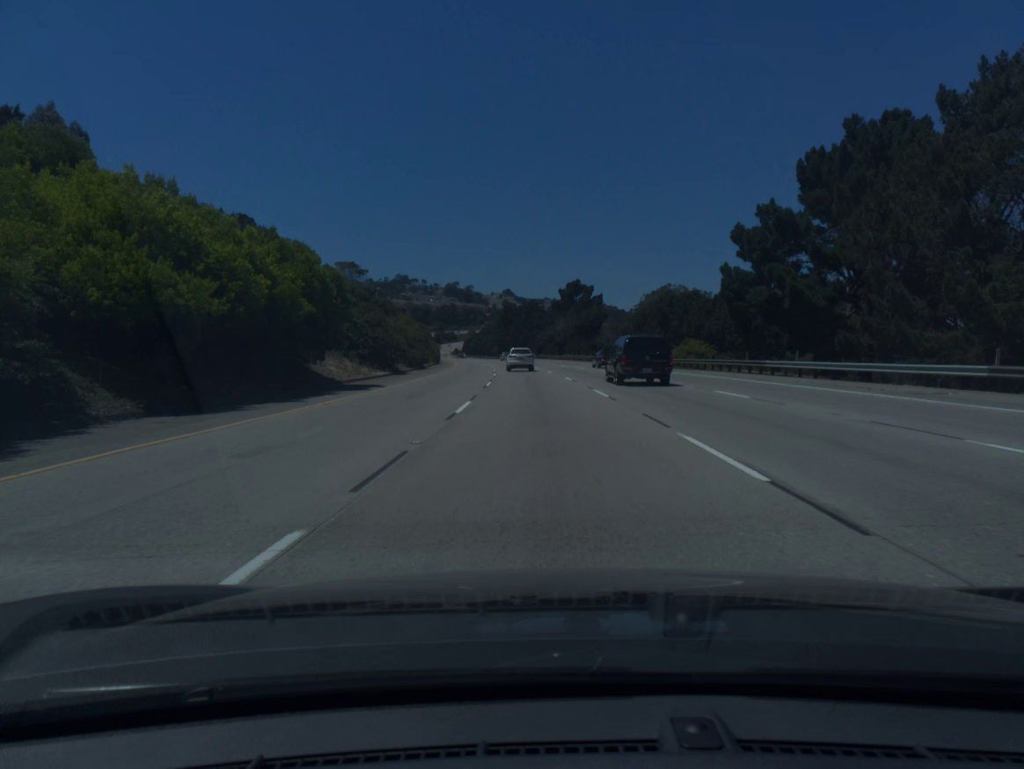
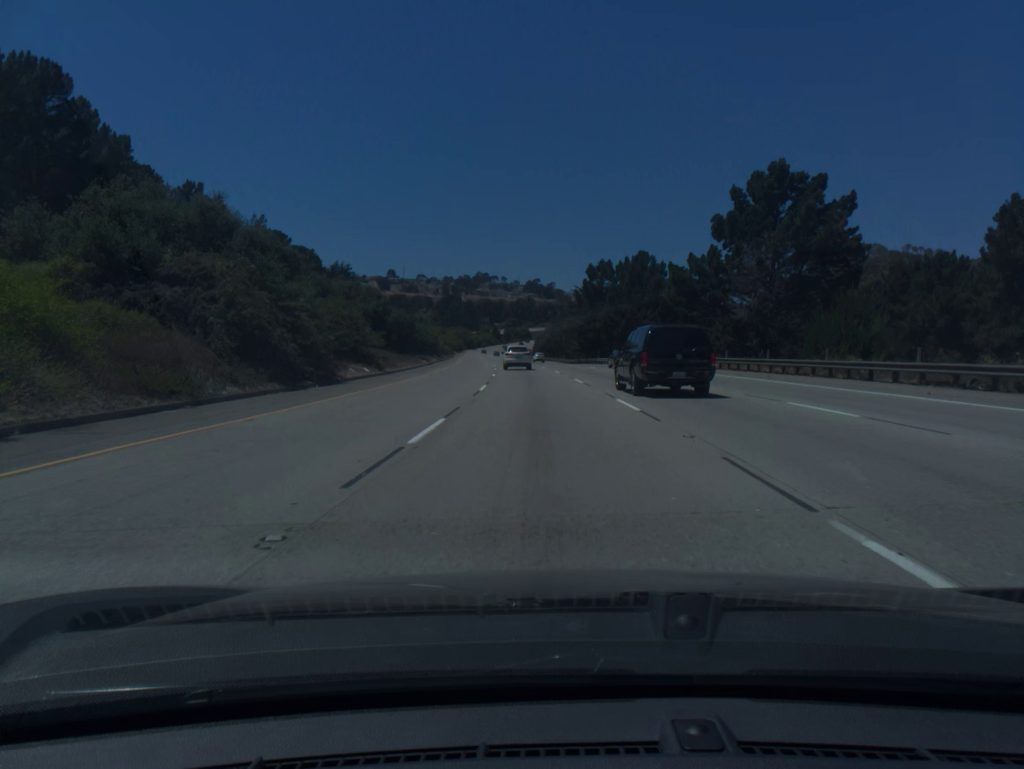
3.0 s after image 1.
(-4.5, +93.7) m; -6°
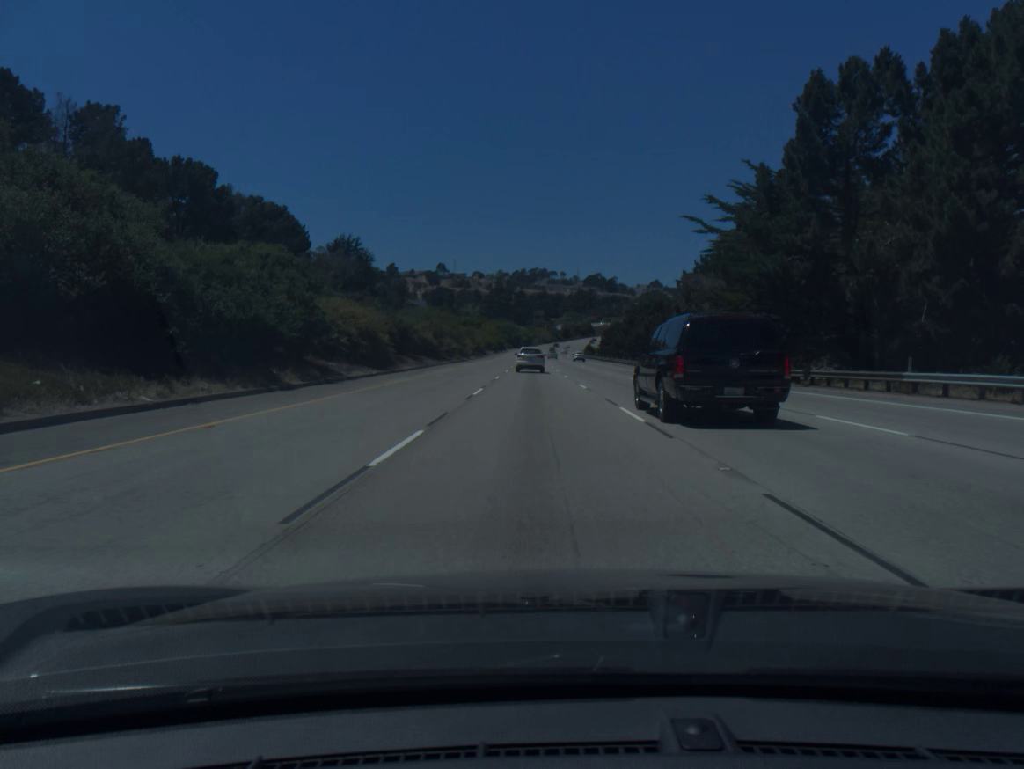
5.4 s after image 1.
(-2.7, +74.7) m; -4°
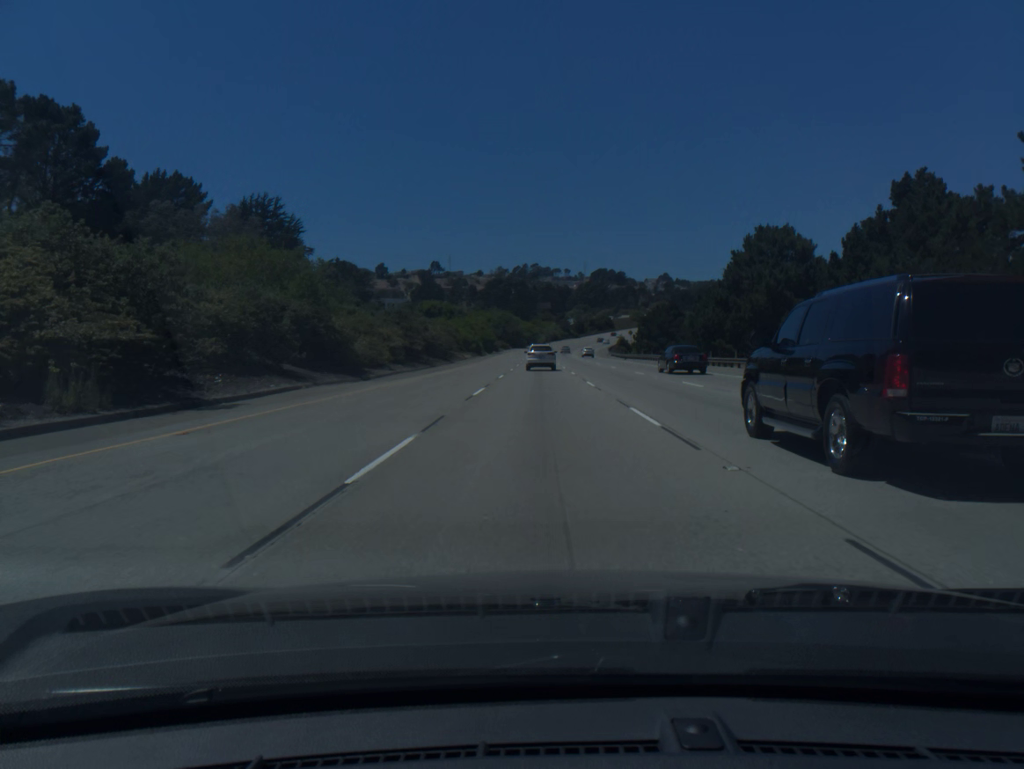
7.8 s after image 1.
(-1.1, +74.3) m; -1°
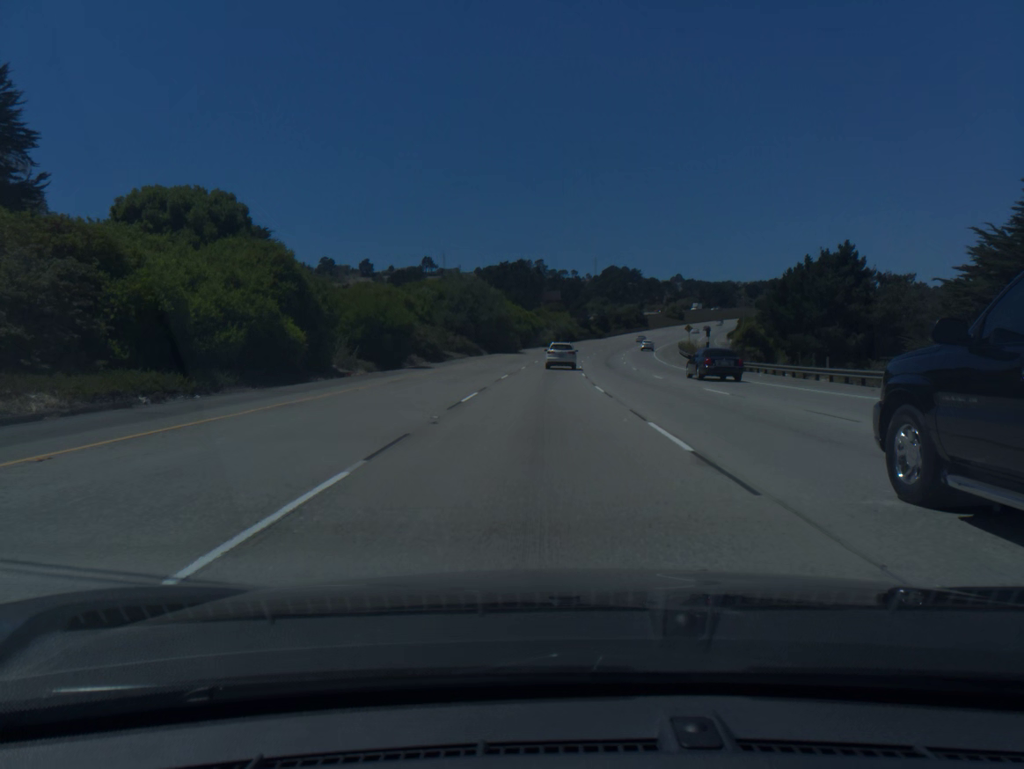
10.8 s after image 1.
(-0.2, +90.9) m; 0°
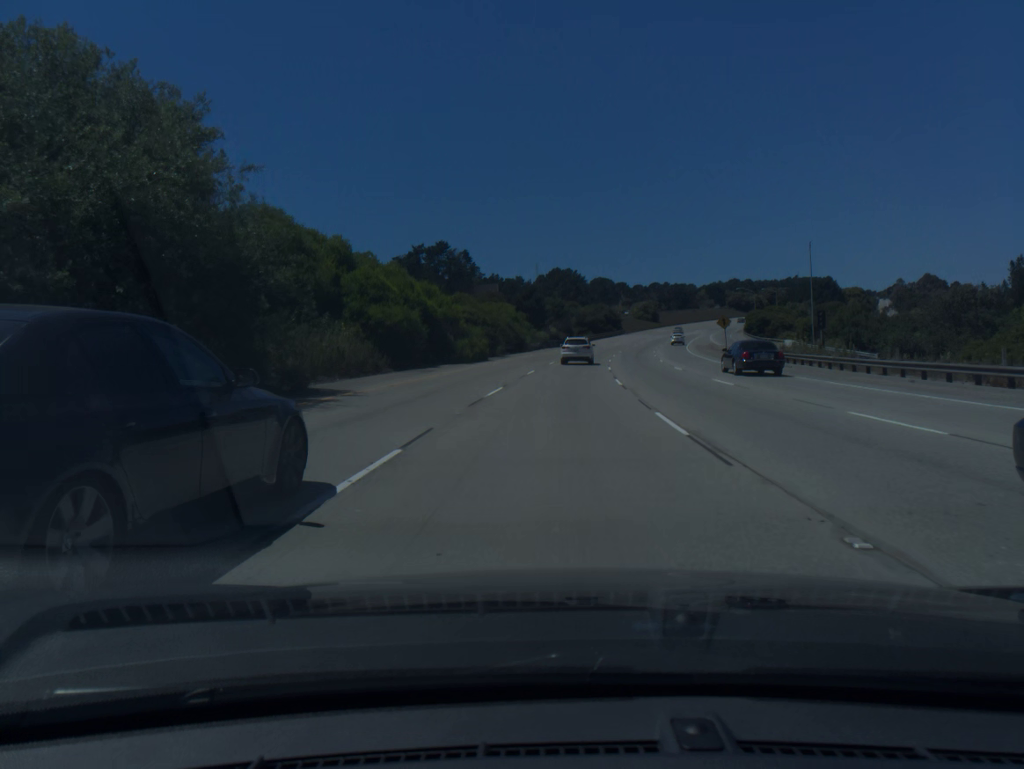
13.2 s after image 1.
(+1.7, +71.3) m; +4°
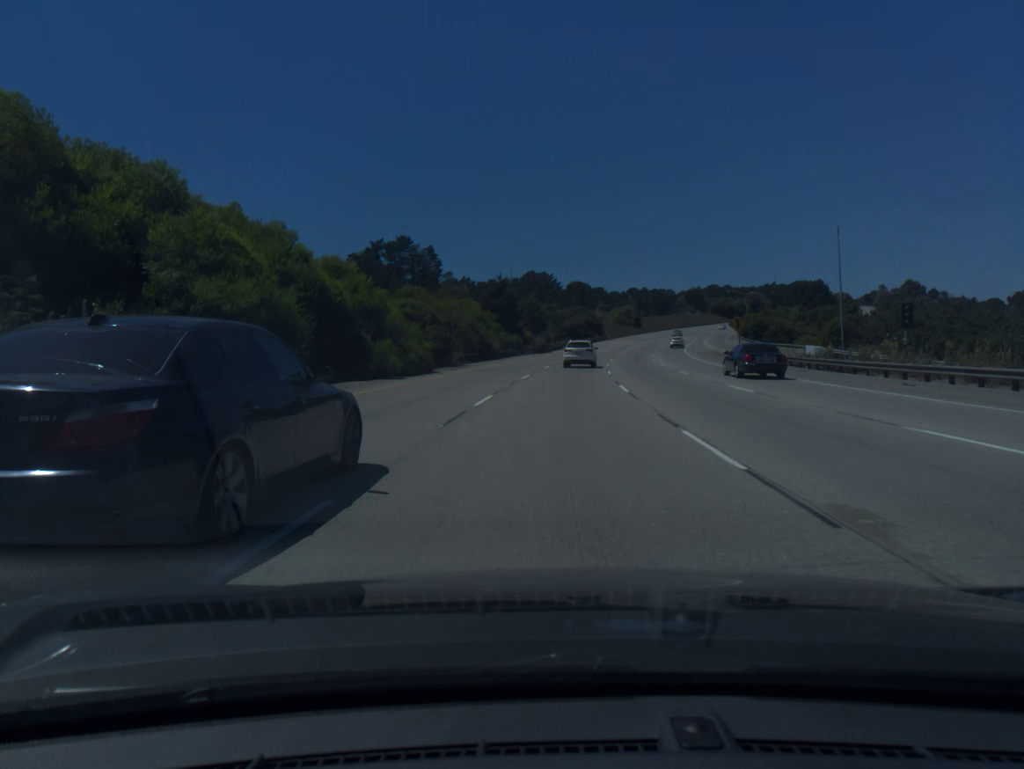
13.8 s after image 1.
(+0.3, +17.6) m; +2°
